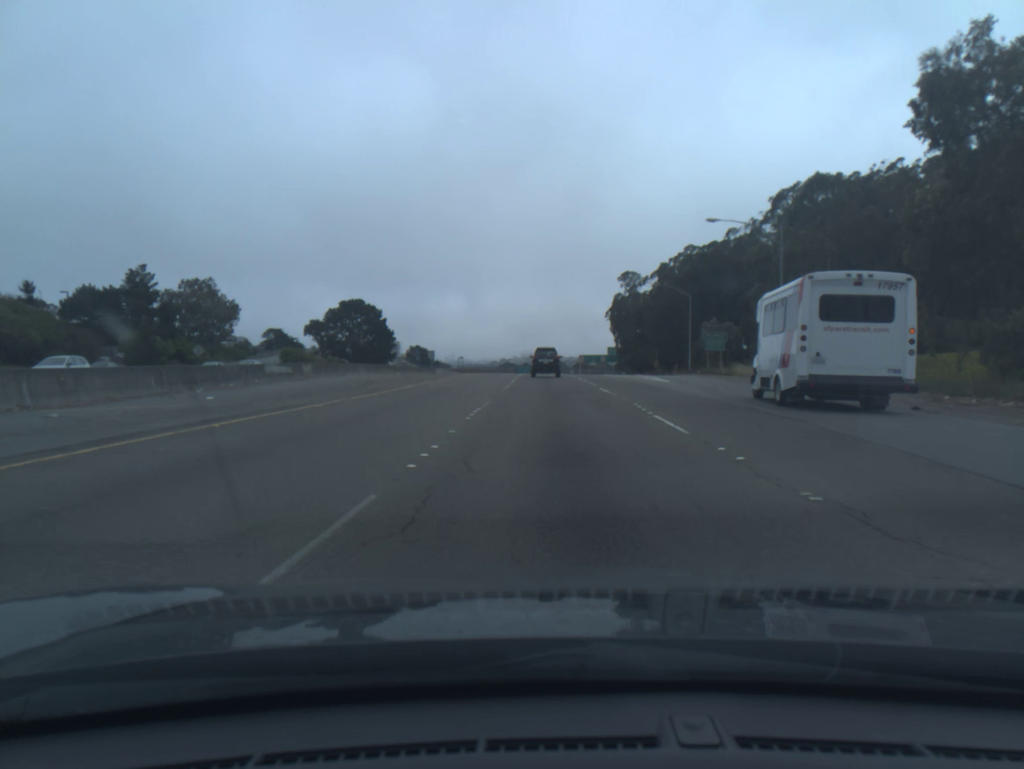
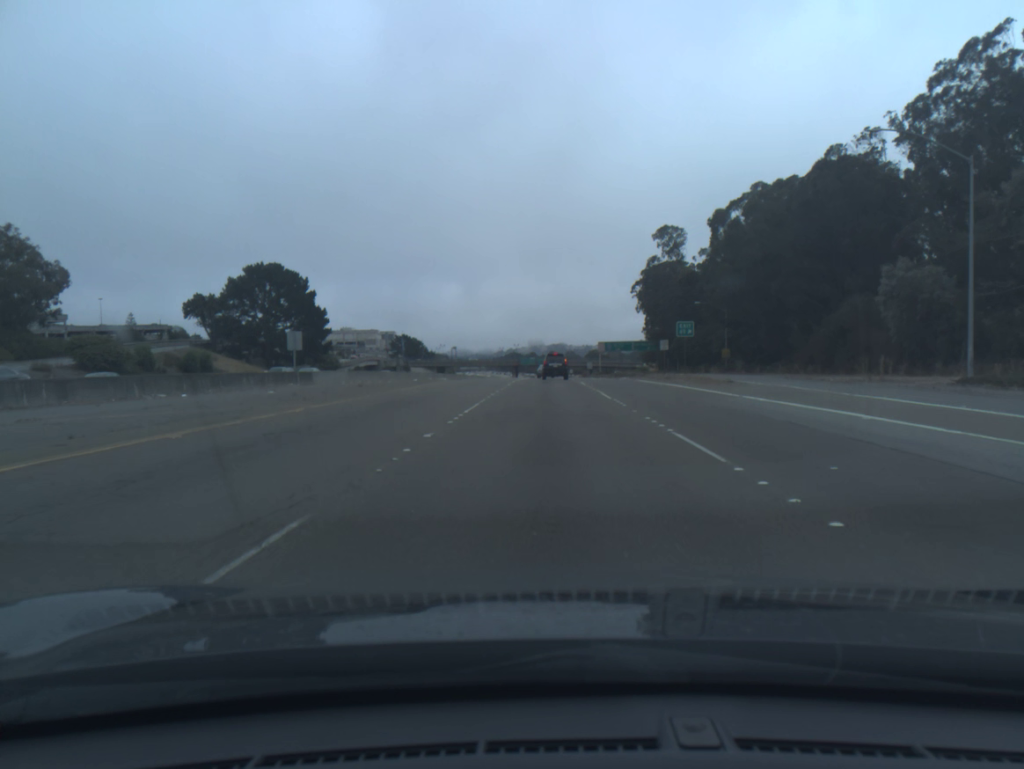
(0.0, +61.0) m; -1°
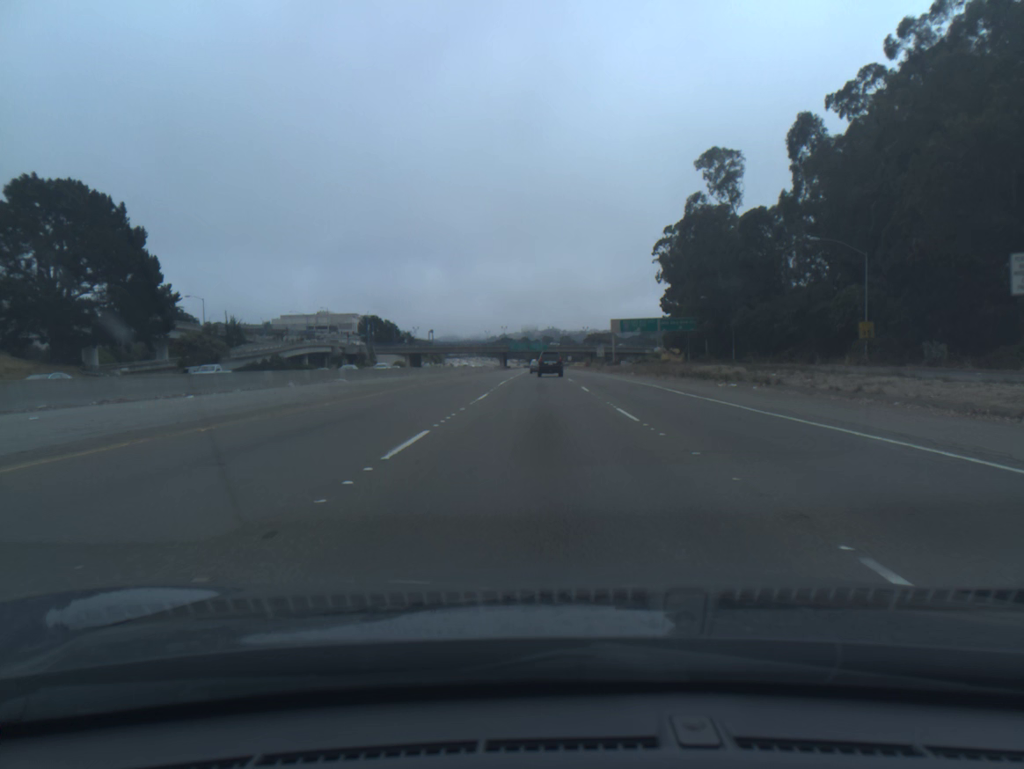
(+0.2, +52.0) m; 0°
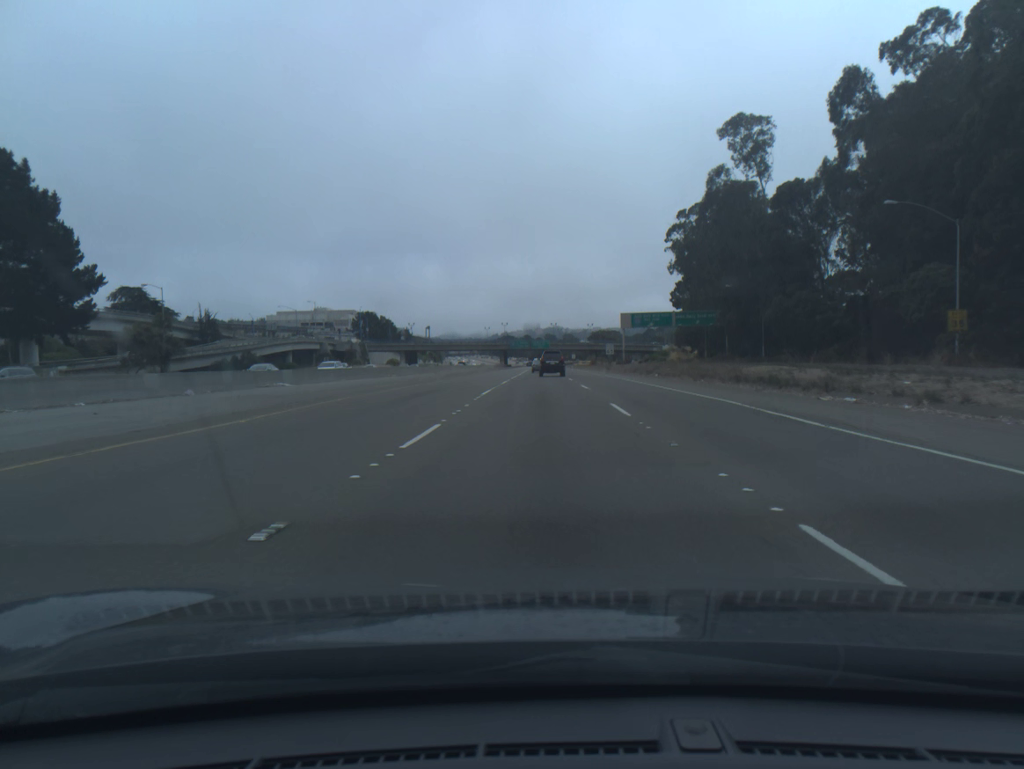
(0.0, +13.3) m; 0°
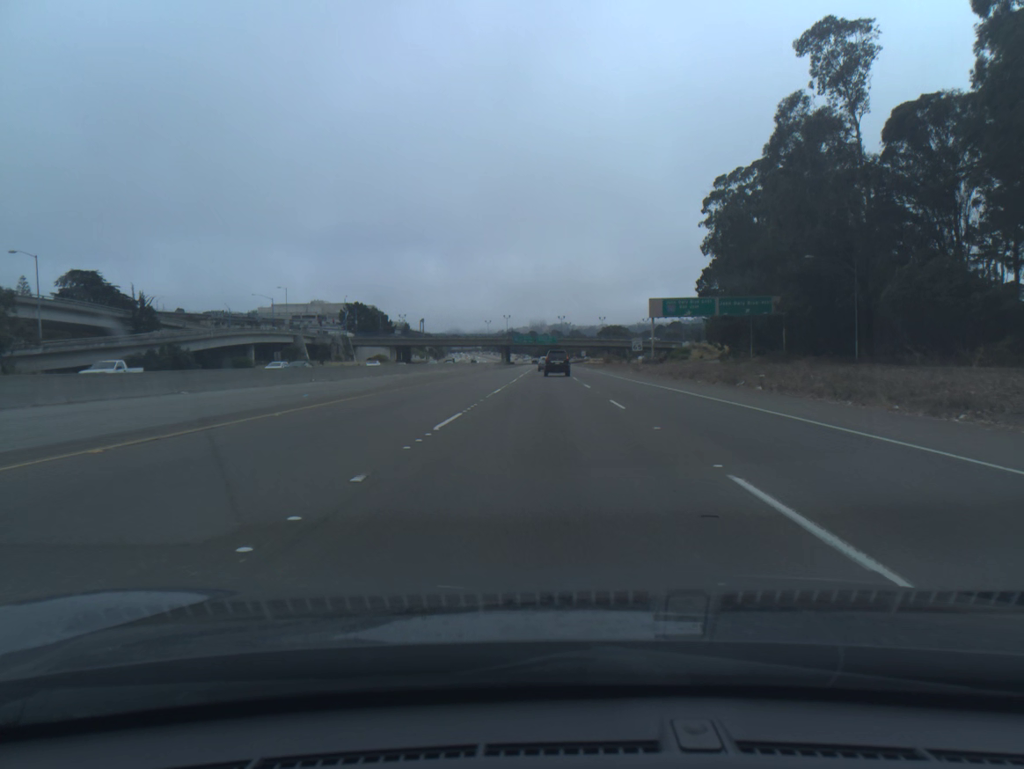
(-0.1, +27.0) m; 0°
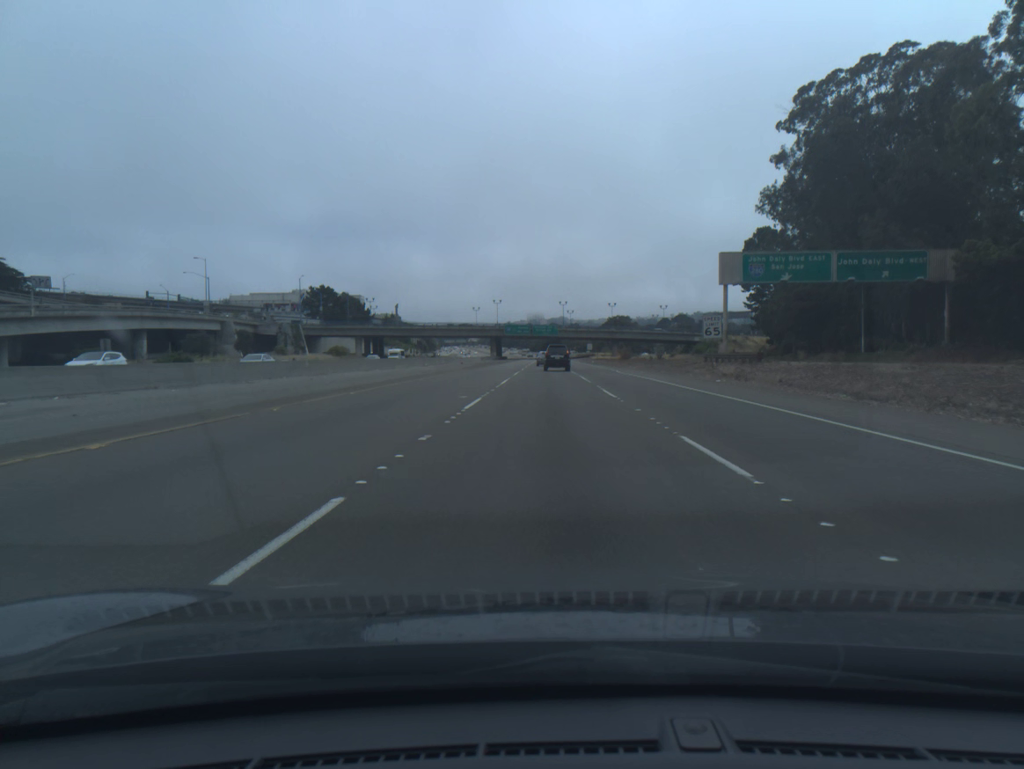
(0.0, +40.8) m; 0°
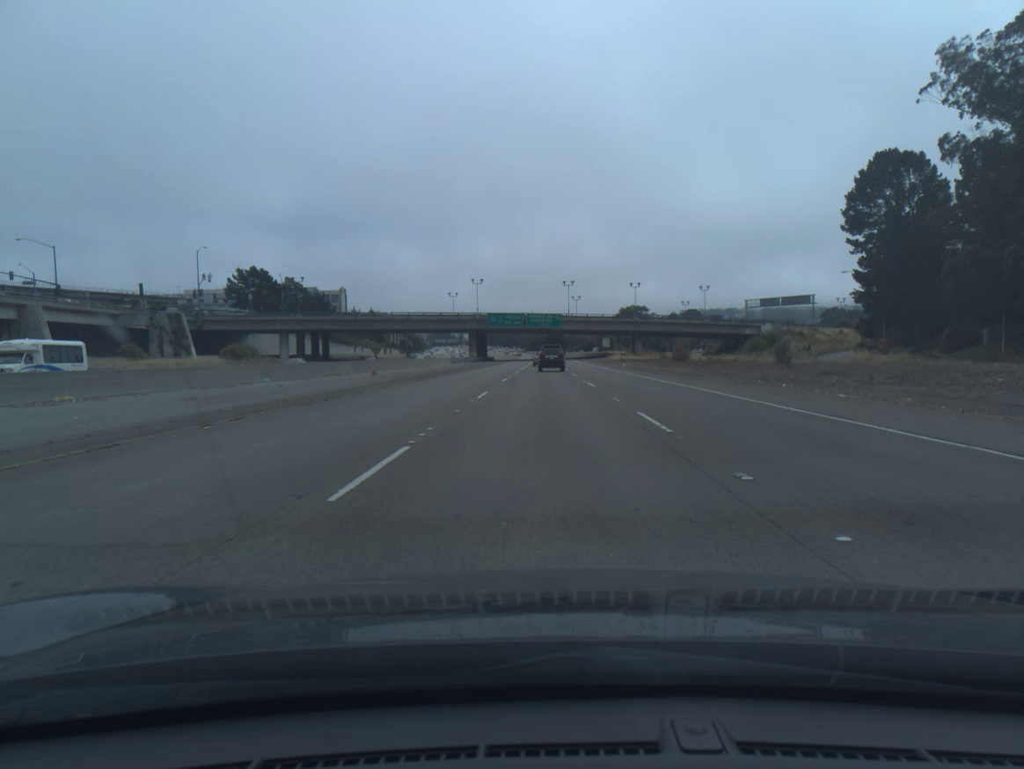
(+0.1, +54.7) m; 0°
